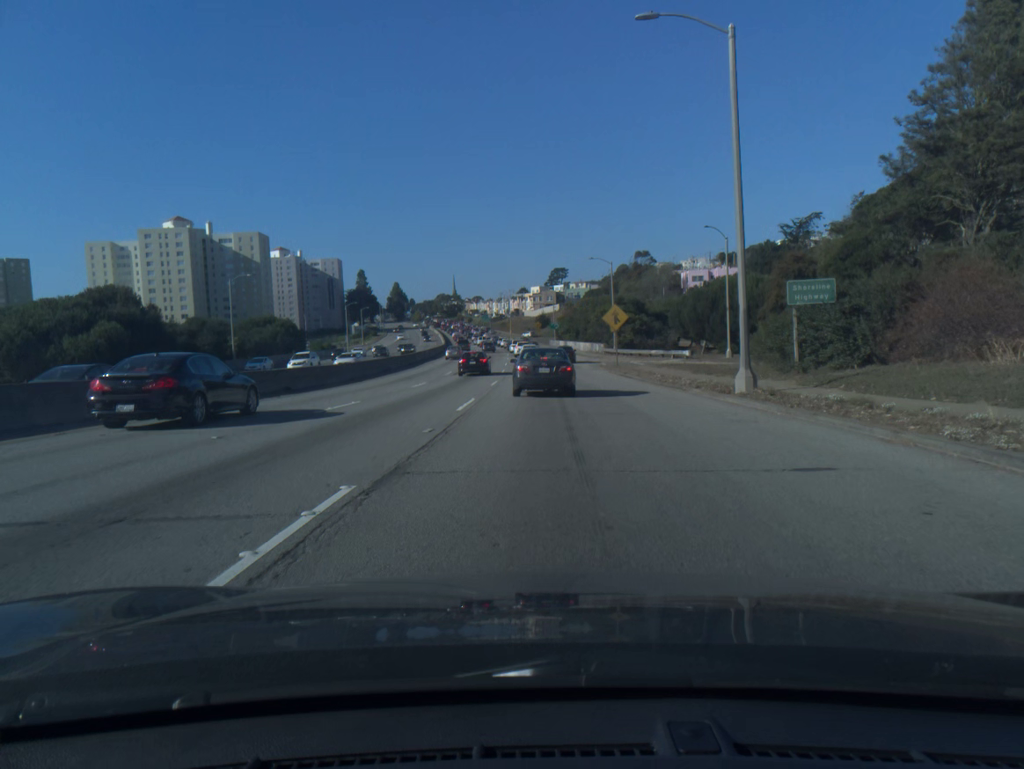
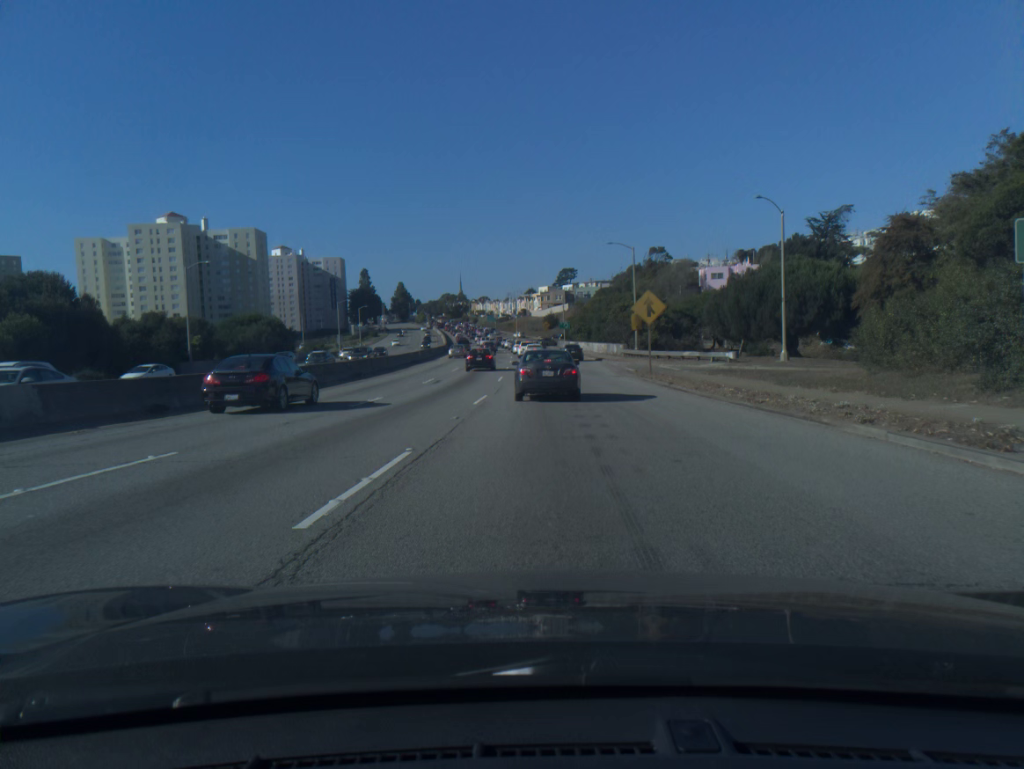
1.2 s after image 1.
(-0.1, +11.7) m; -1°
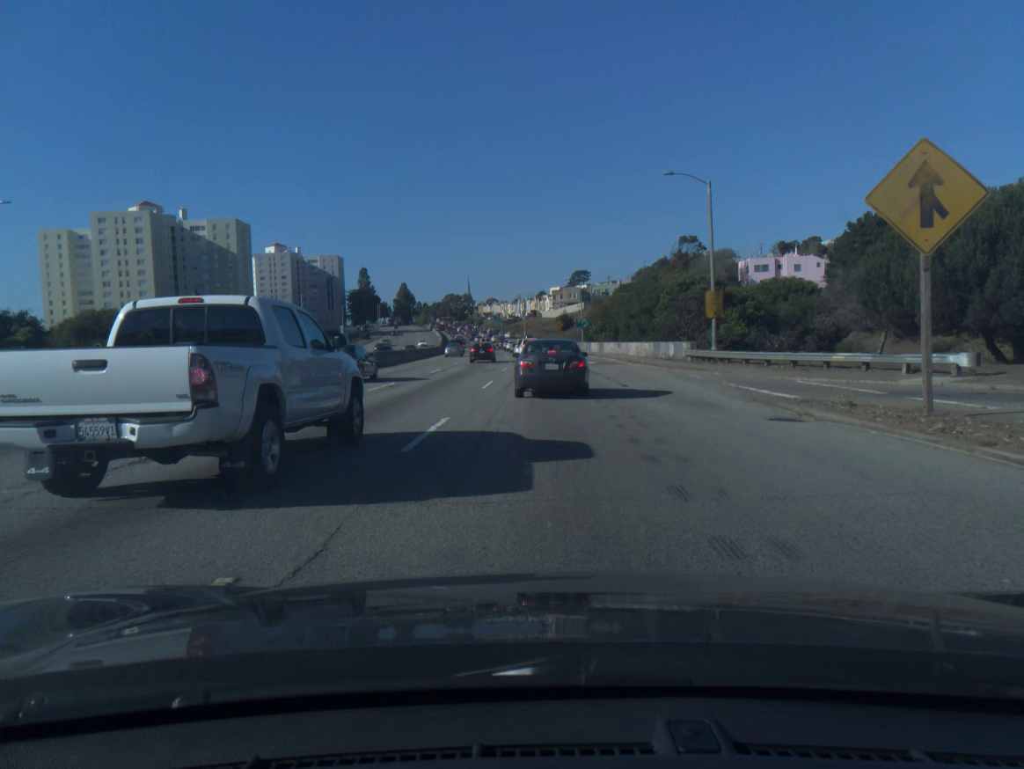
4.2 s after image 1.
(-0.2, +26.6) m; -1°
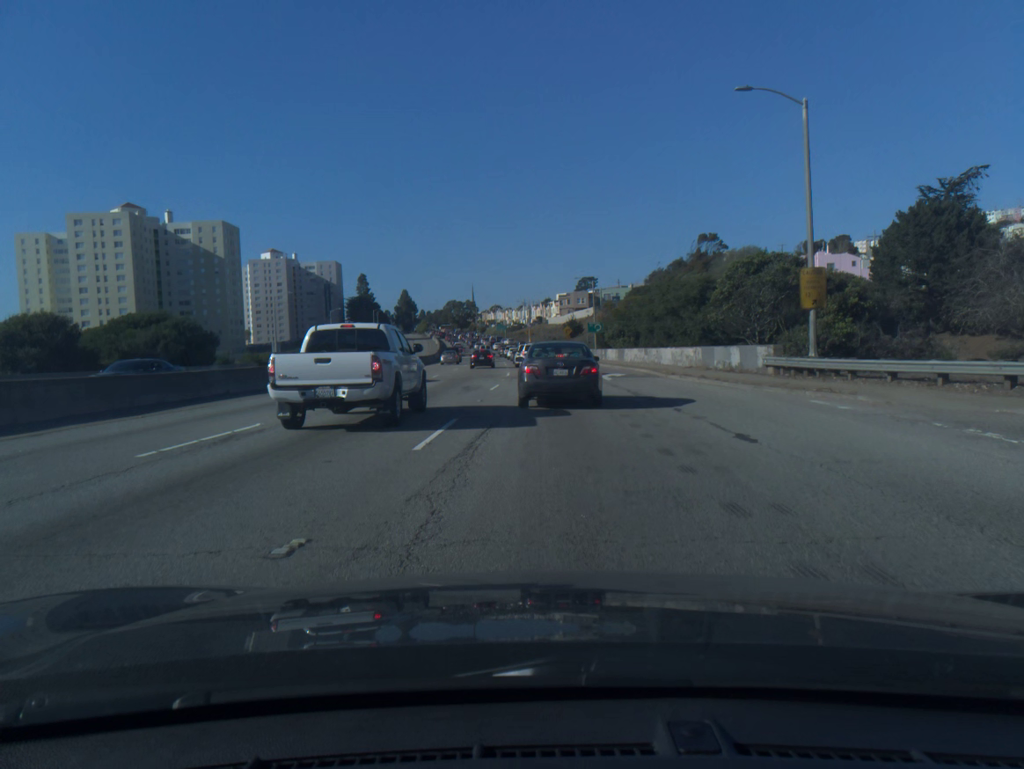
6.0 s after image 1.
(0.0, +13.9) m; 0°
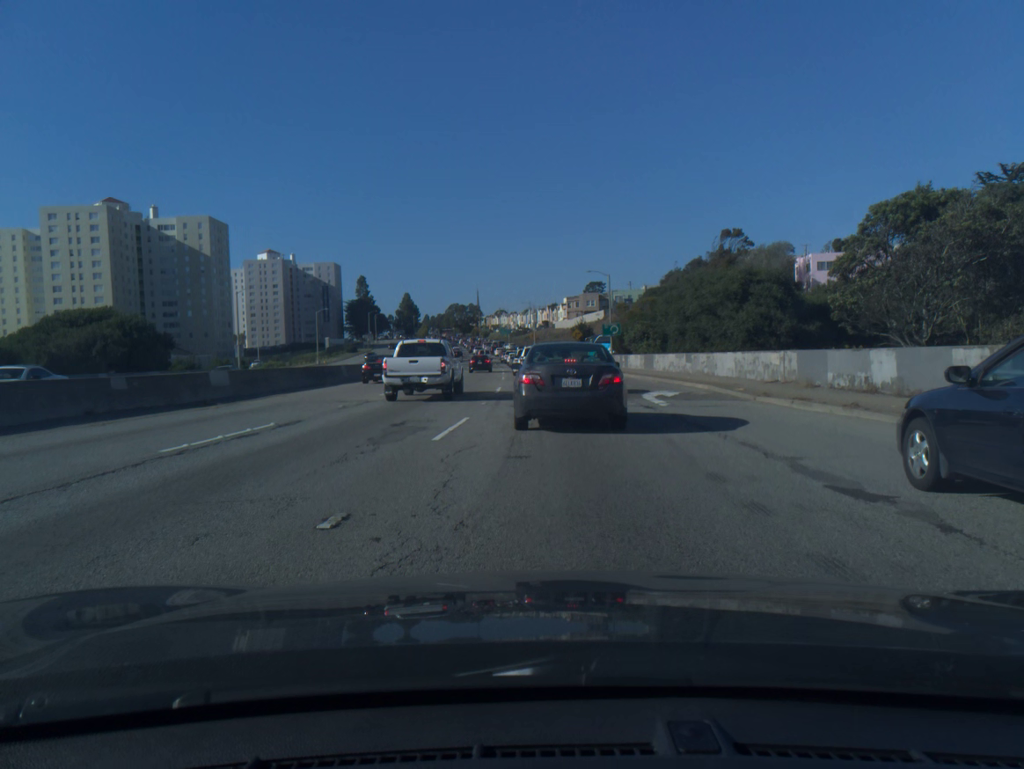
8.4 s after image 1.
(0.0, +14.0) m; -1°
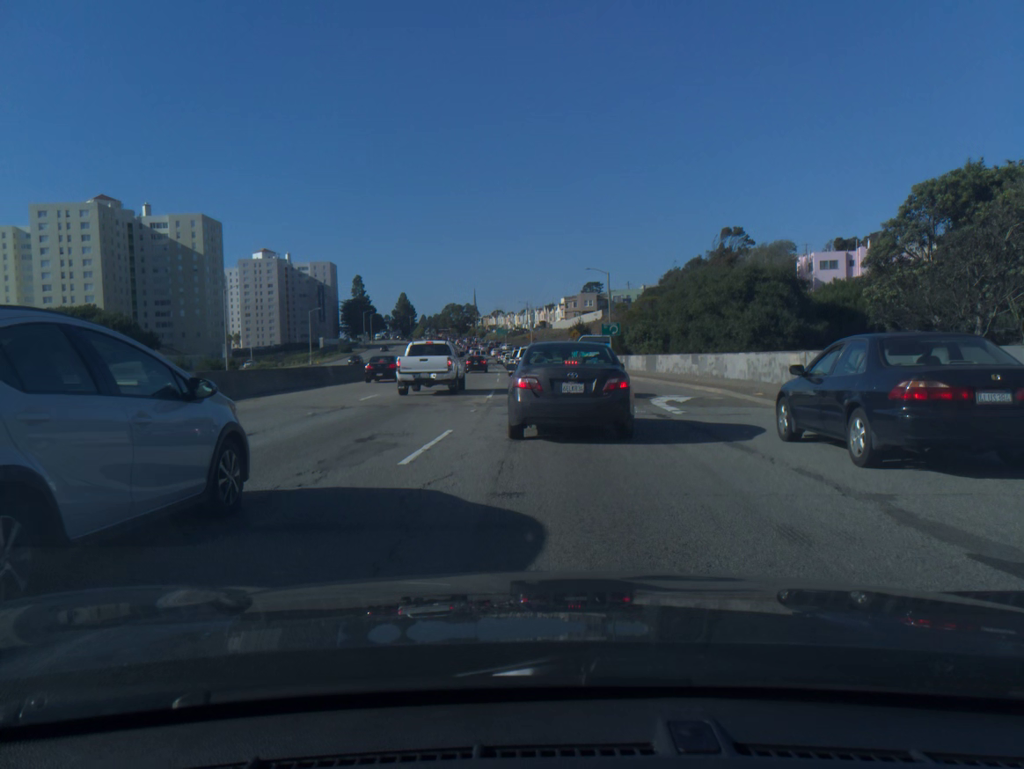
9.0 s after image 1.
(0.0, +2.5) m; 0°
